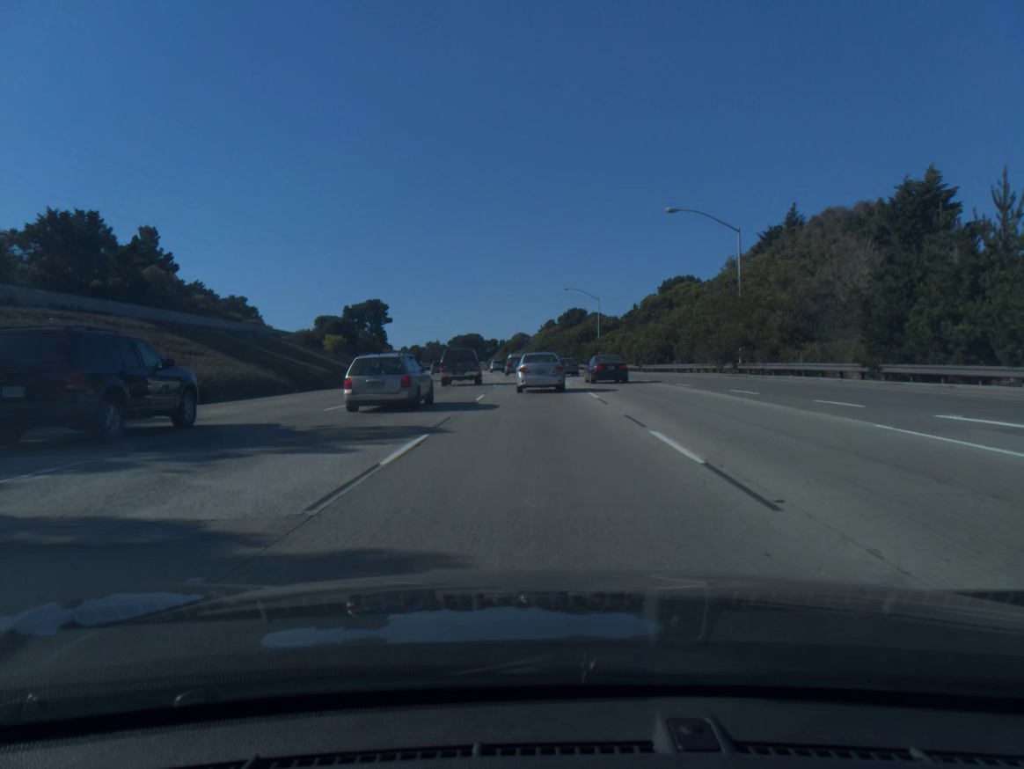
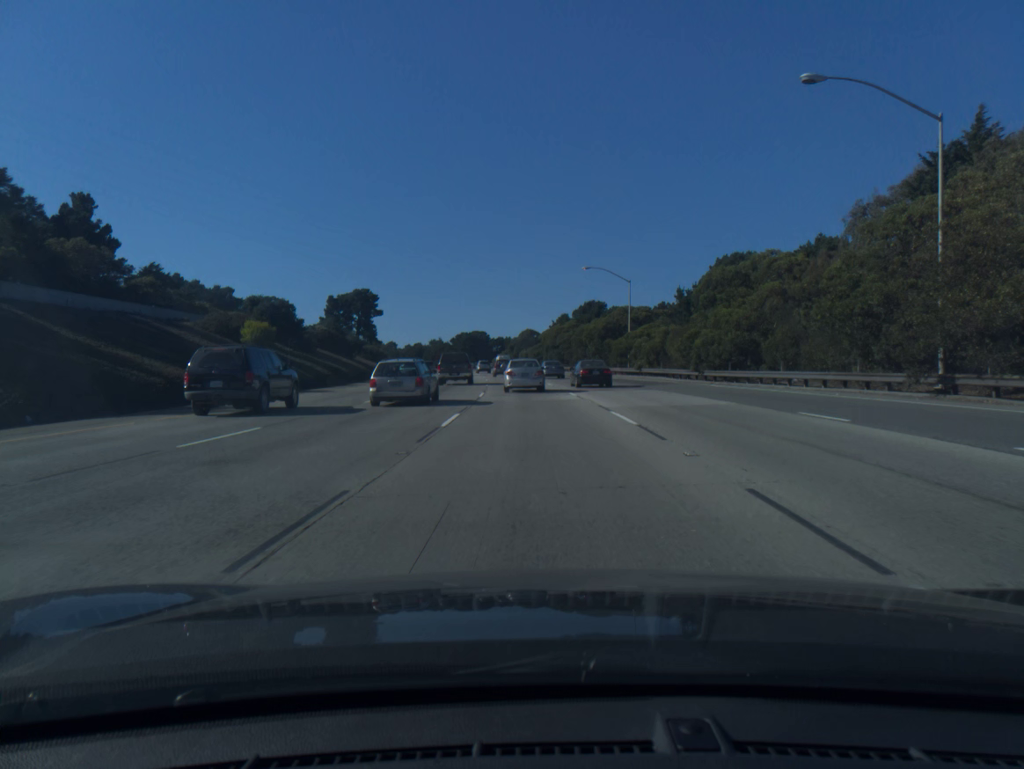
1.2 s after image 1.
(-0.1, +23.2) m; -1°
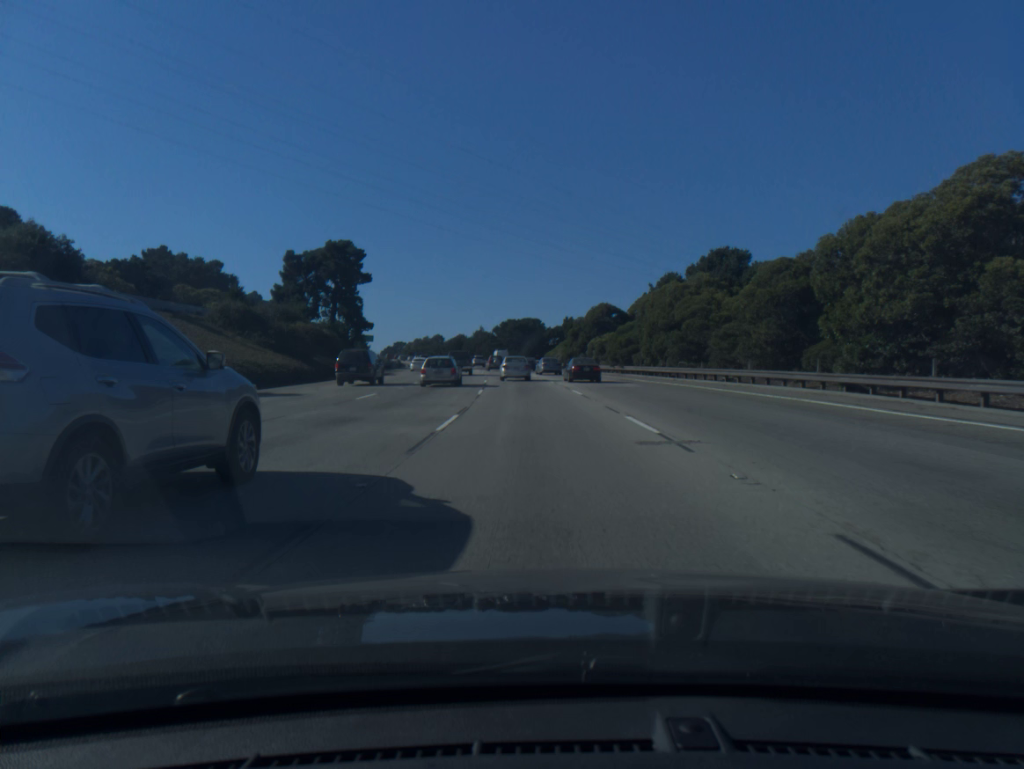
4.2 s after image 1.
(-2.2, +60.2) m; -4°
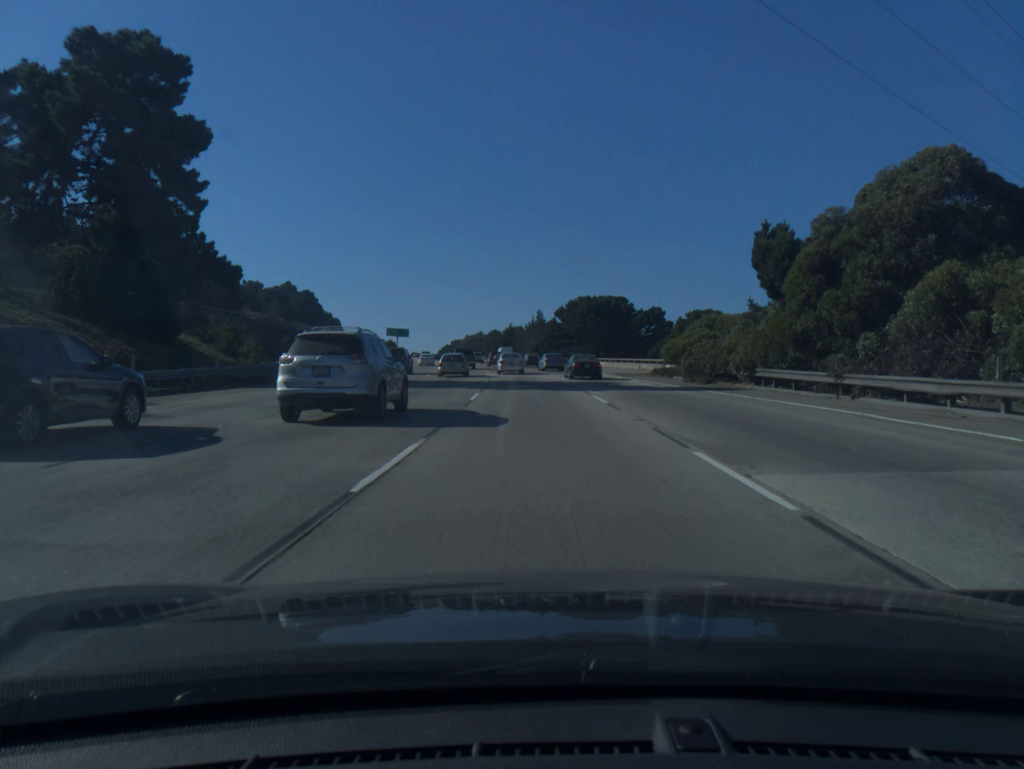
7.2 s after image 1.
(-2.7, +65.0) m; -5°
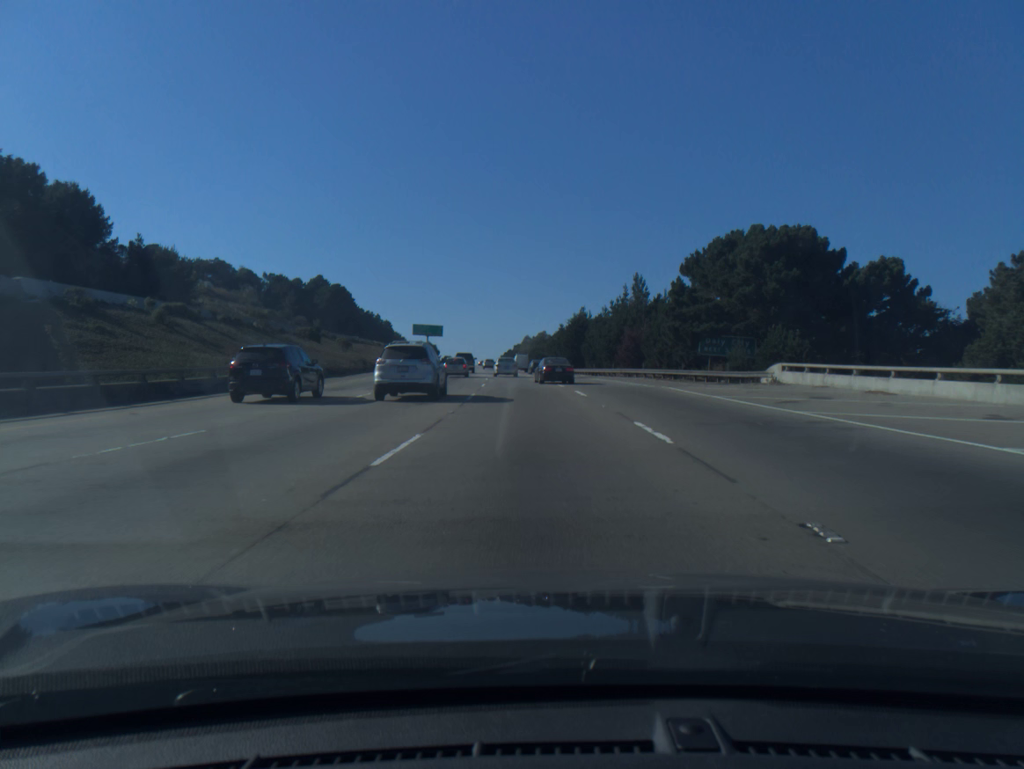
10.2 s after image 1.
(-2.6, +67.6) m; -5°
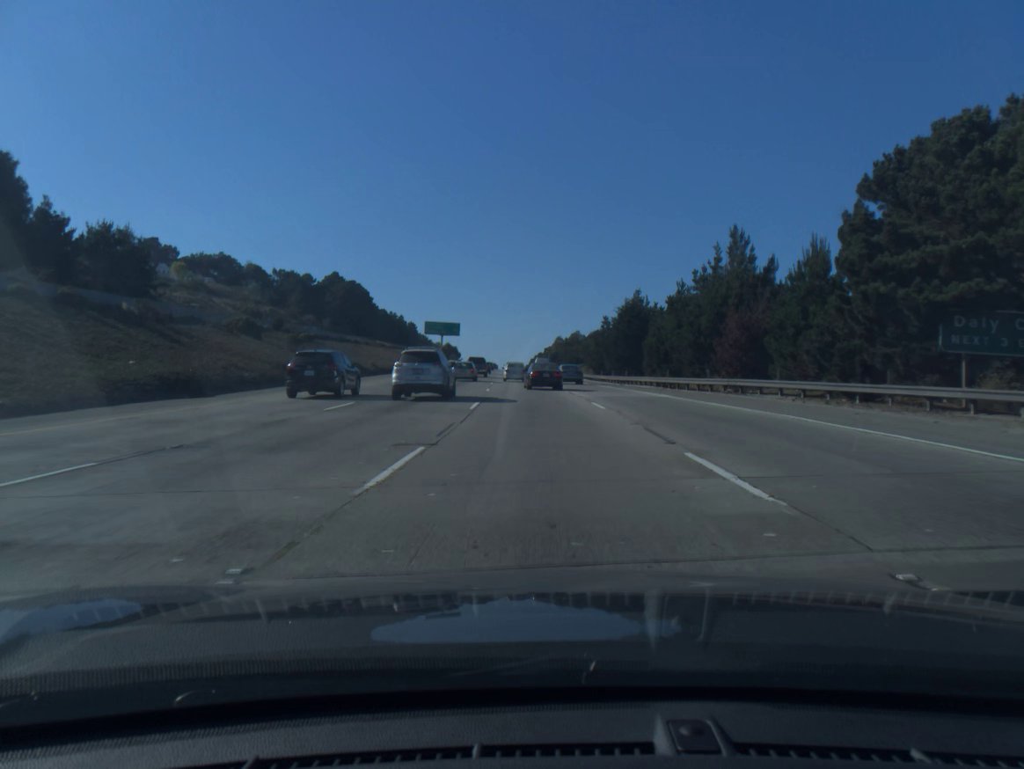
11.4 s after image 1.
(-0.6, +27.8) m; -2°
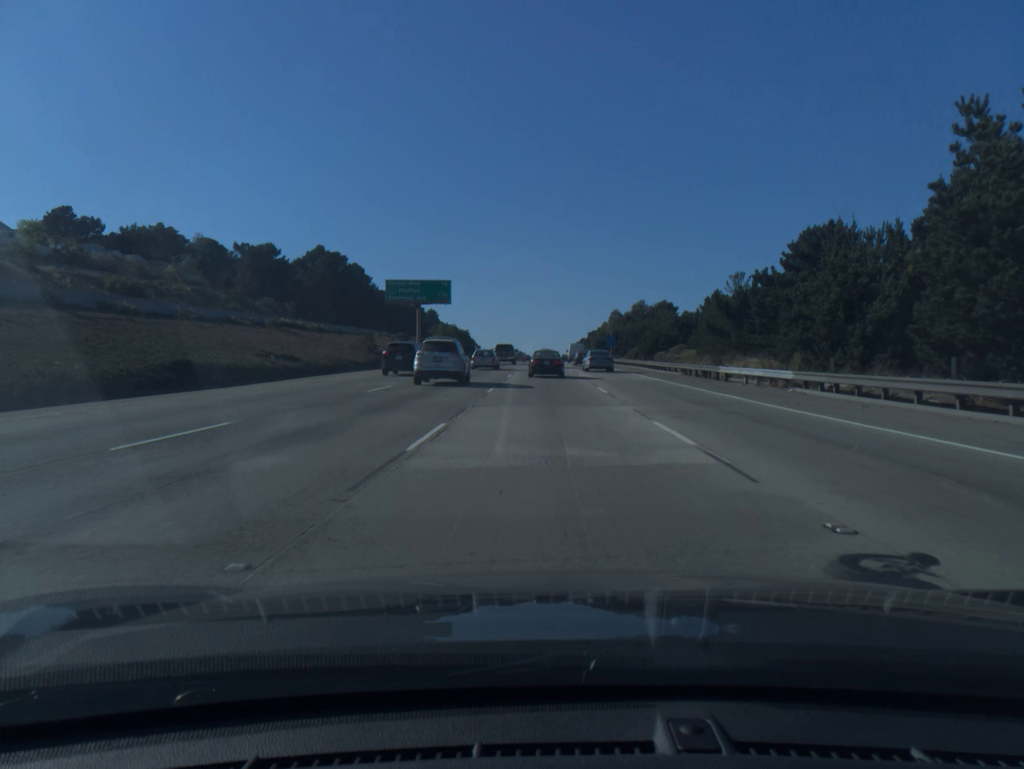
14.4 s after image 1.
(-2.1, +69.0) m; -3°
